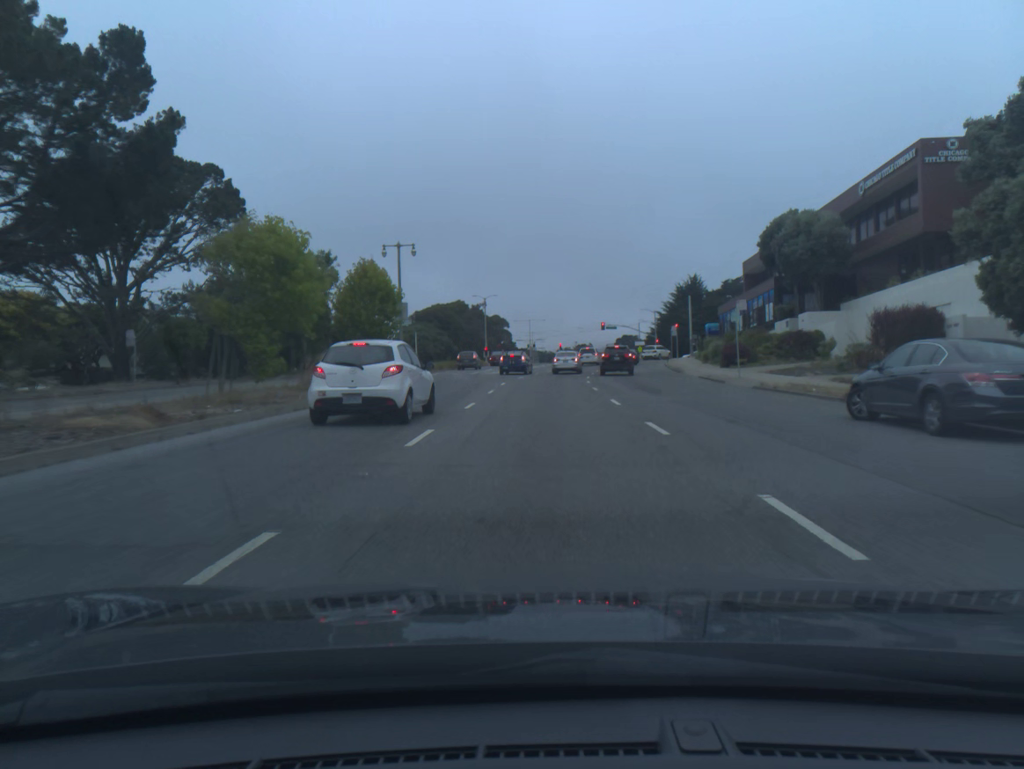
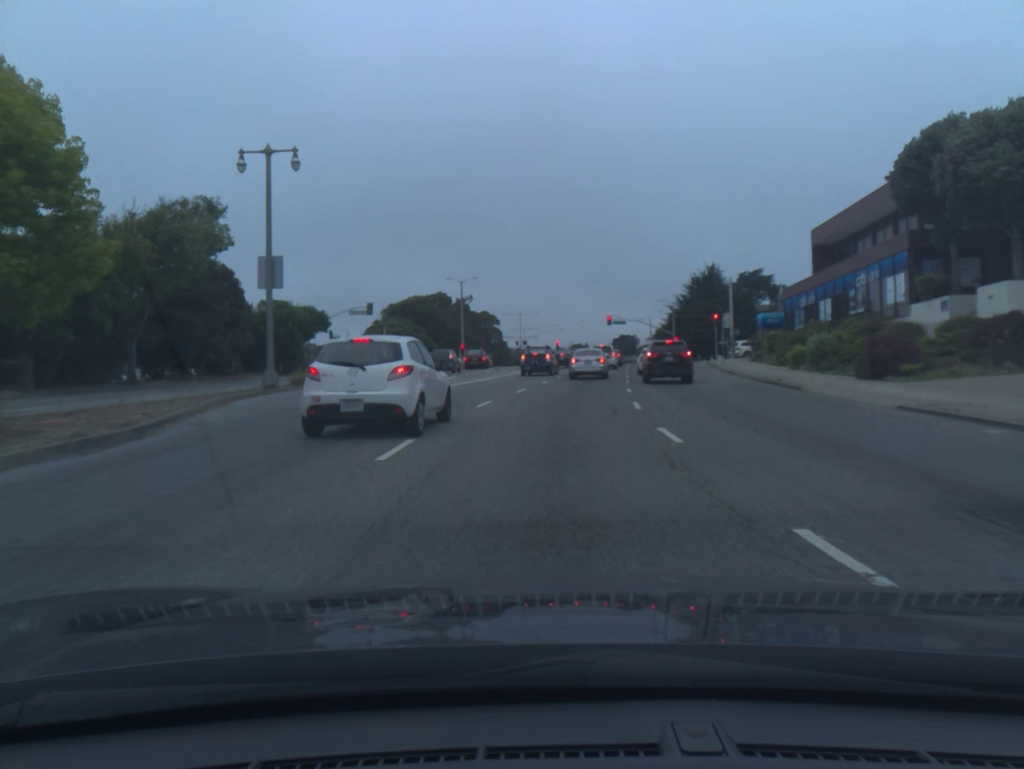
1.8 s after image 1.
(0.0, +23.5) m; 0°
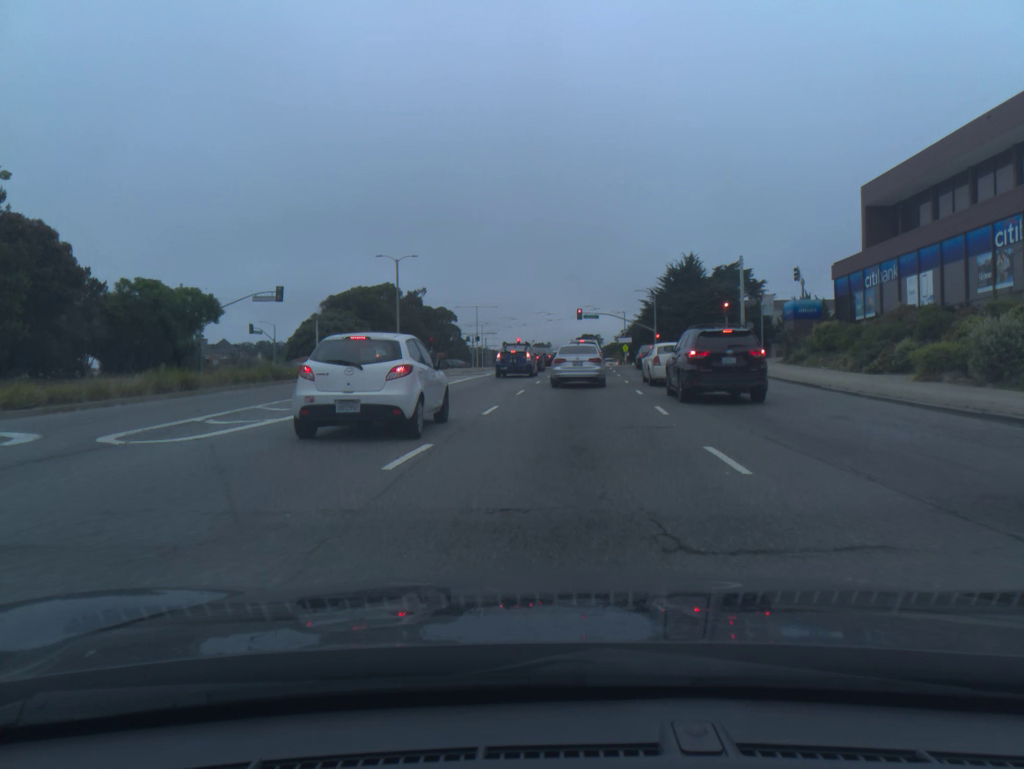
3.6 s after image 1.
(+0.3, +17.6) m; +3°
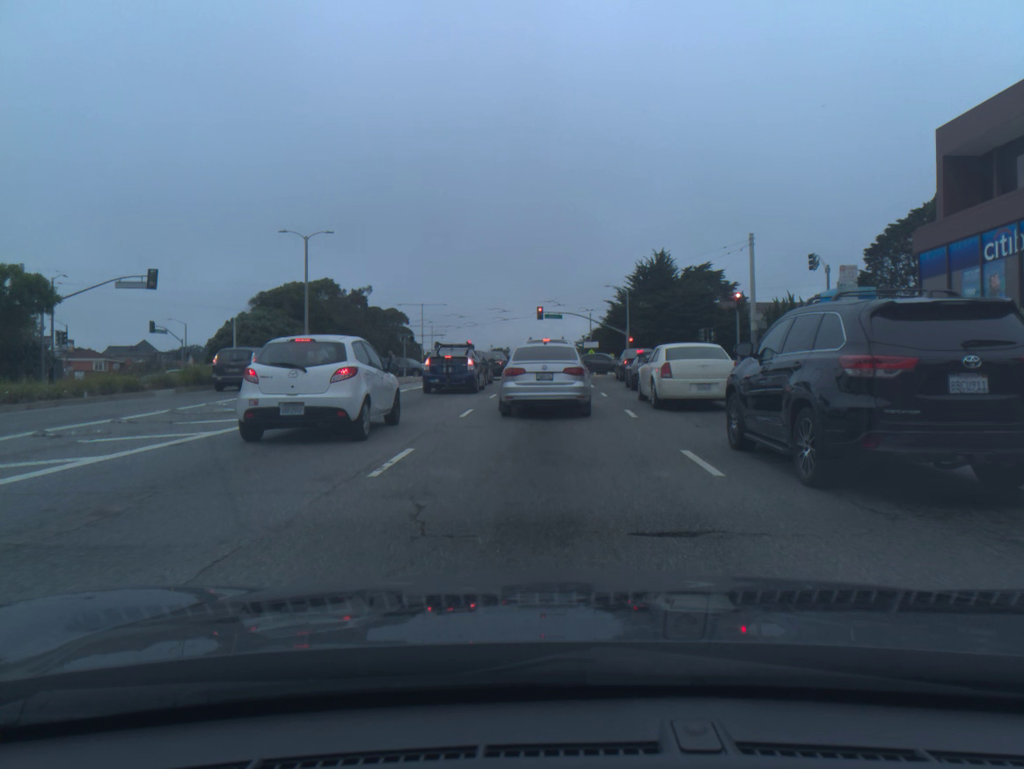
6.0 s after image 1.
(+0.5, +14.2) m; +3°
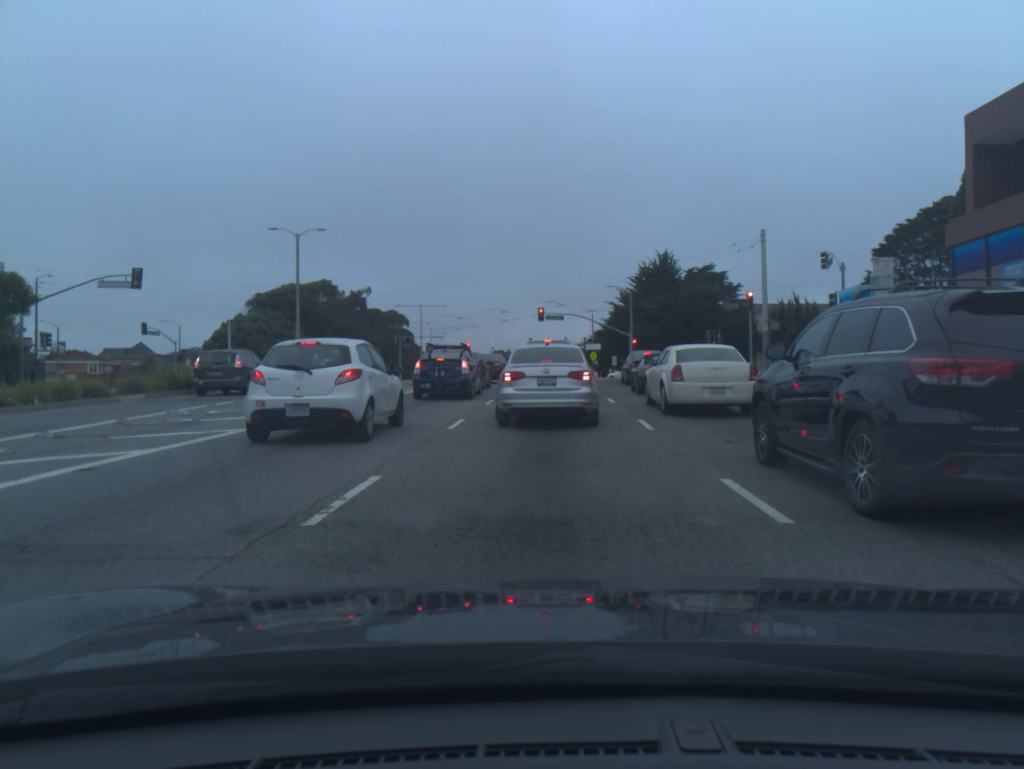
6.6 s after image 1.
(0.0, +2.2) m; 0°
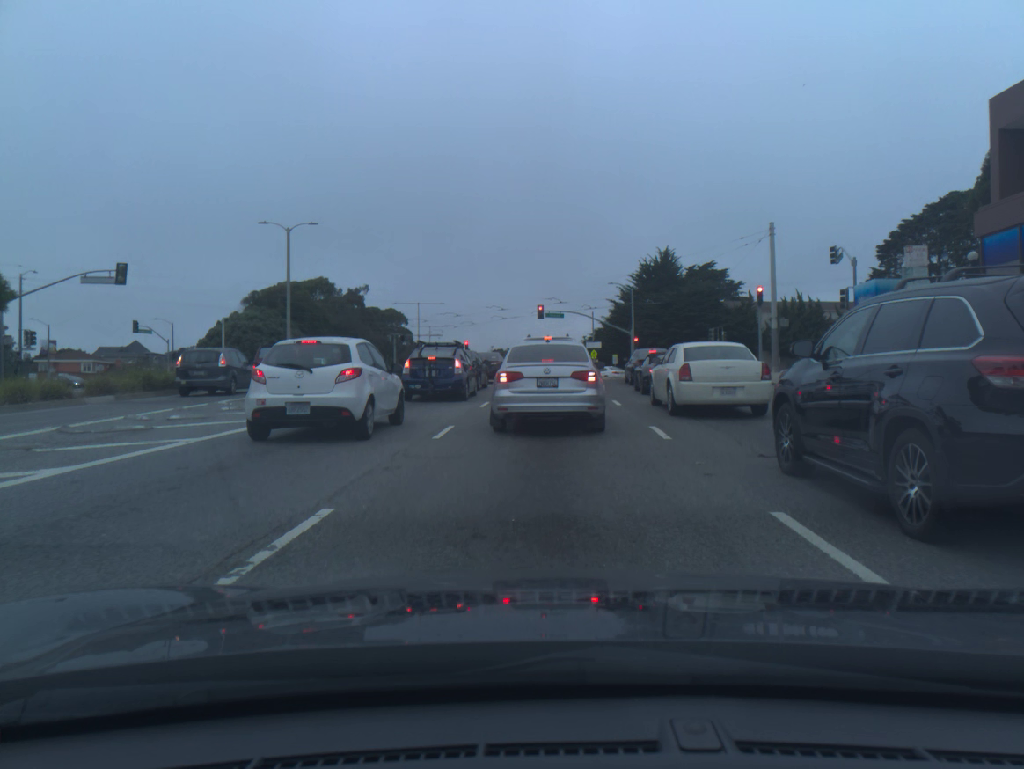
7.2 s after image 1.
(0.0, +1.8) m; 0°
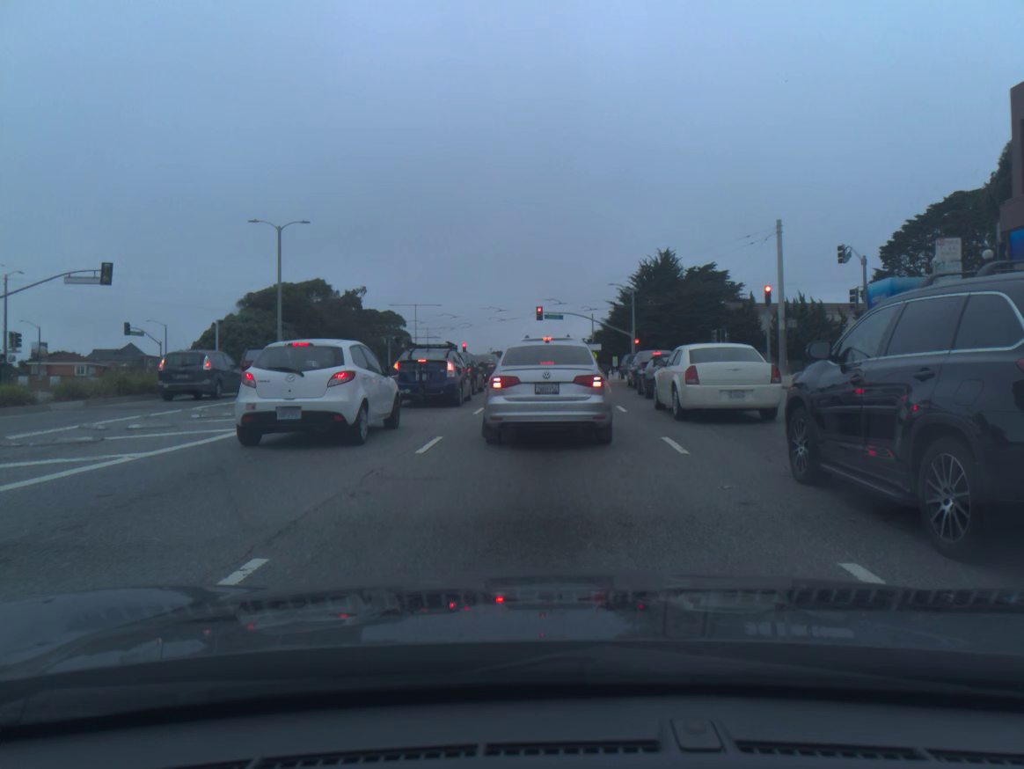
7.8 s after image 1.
(0.0, +1.5) m; -1°
